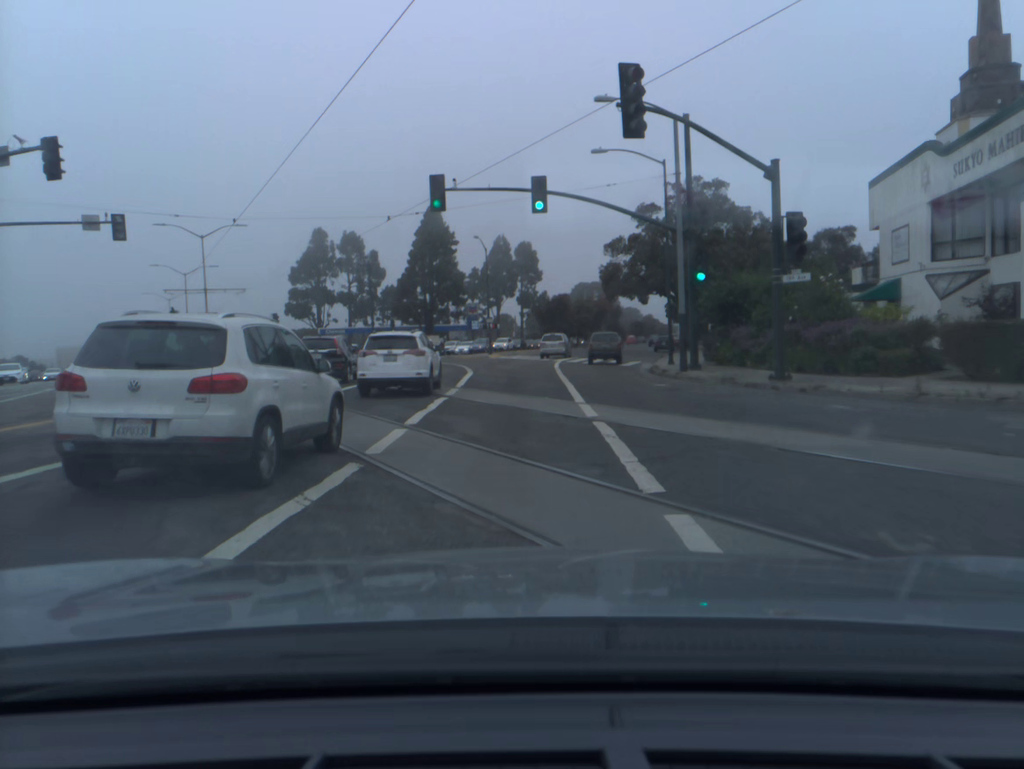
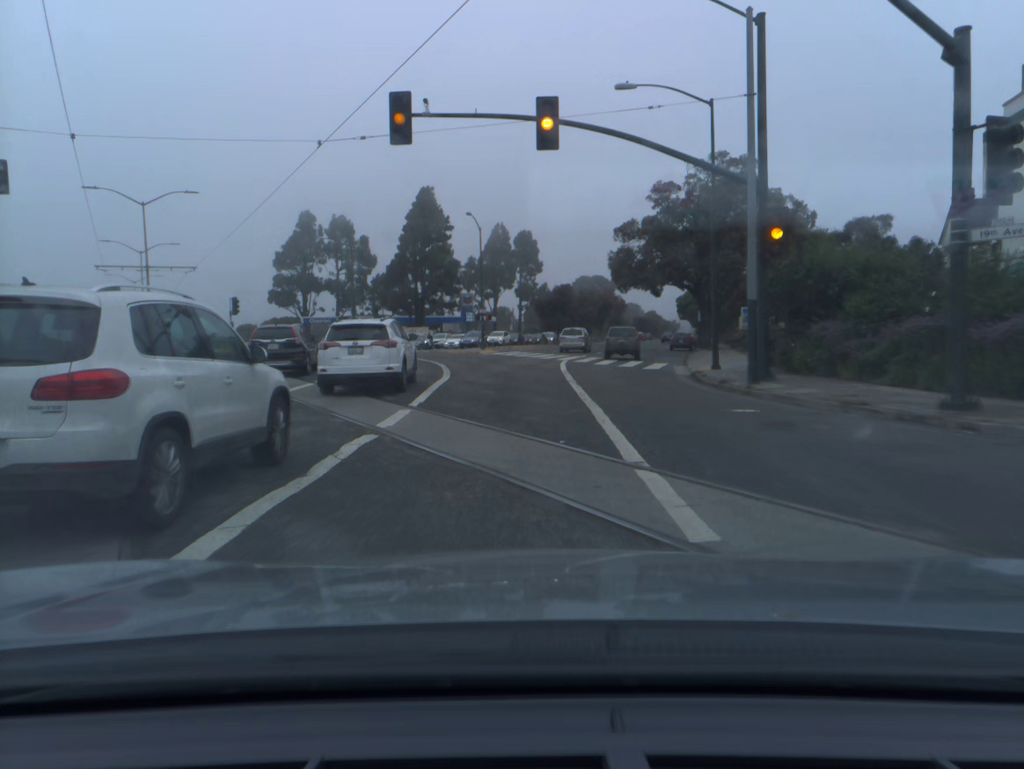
(0.0, +8.7) m; 0°
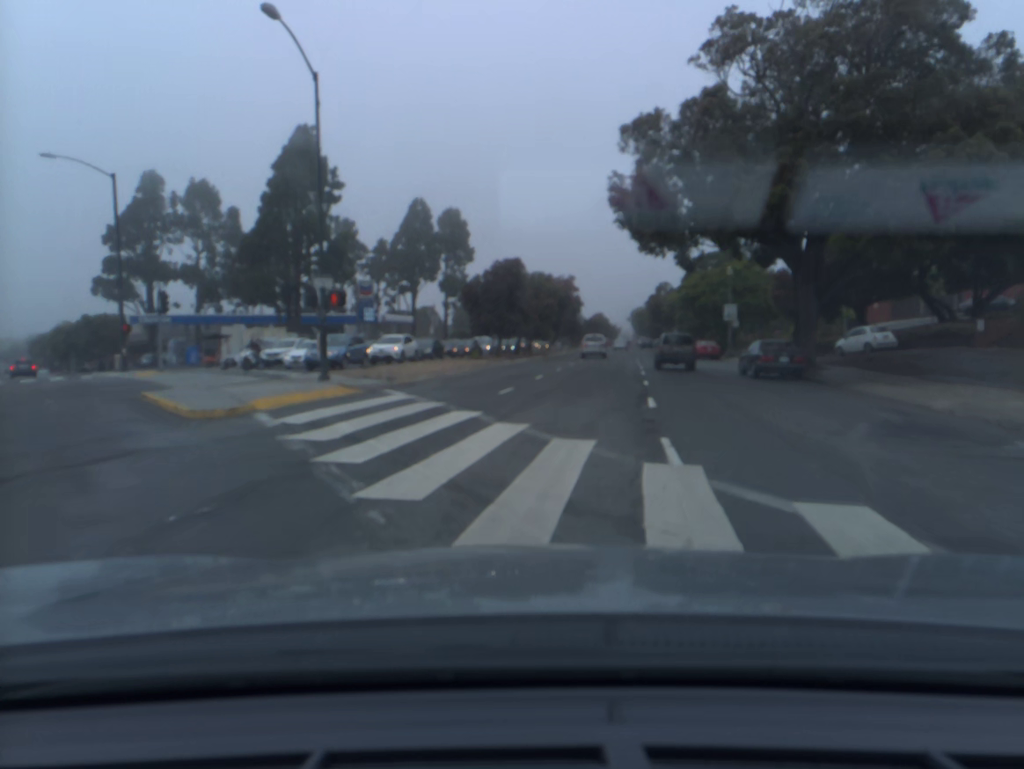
(+0.9, +36.4) m; +5°
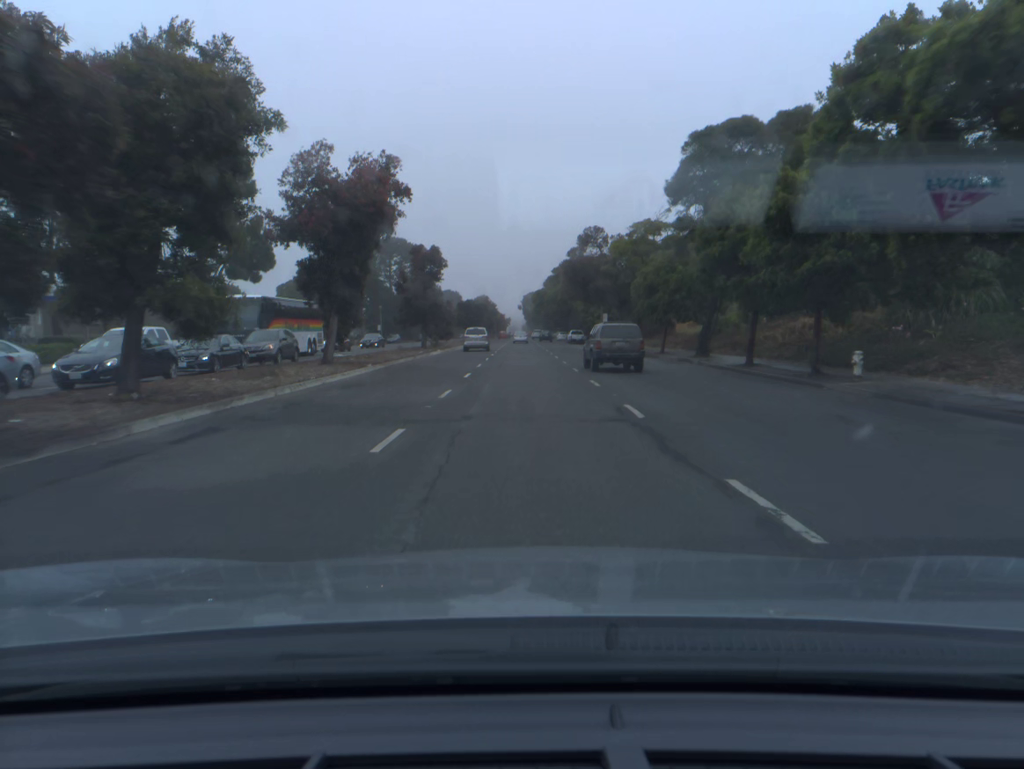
(+5.6, +54.0) m; +8°
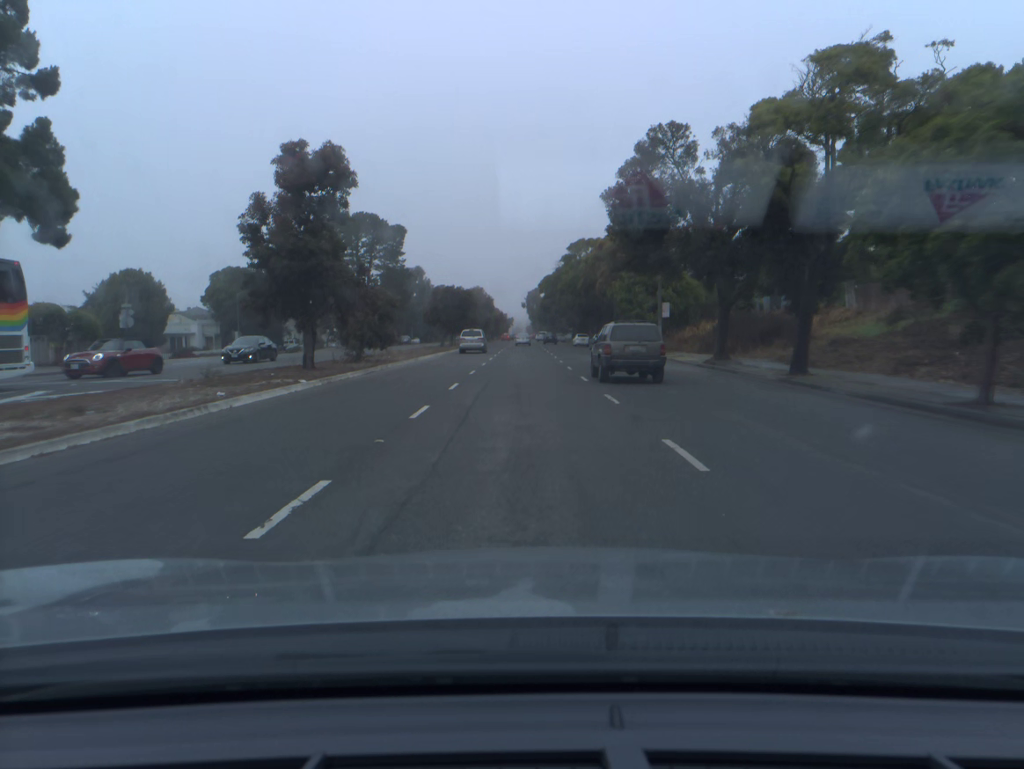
(-0.1, +33.5) m; 0°
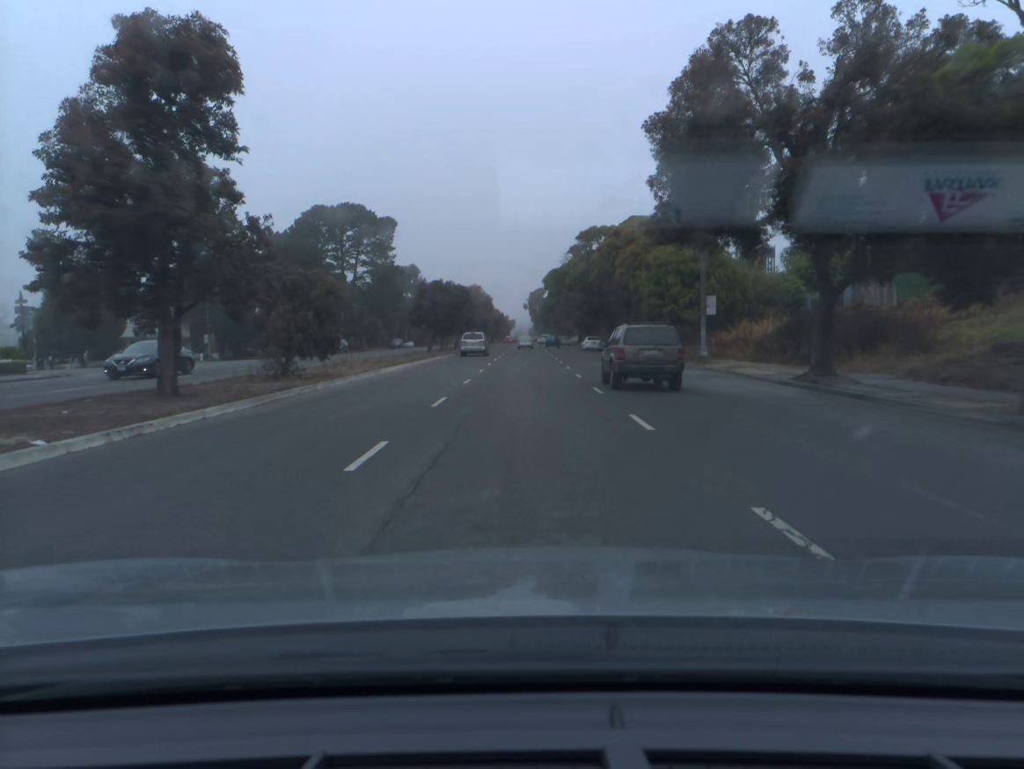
(0.0, +11.3) m; 0°
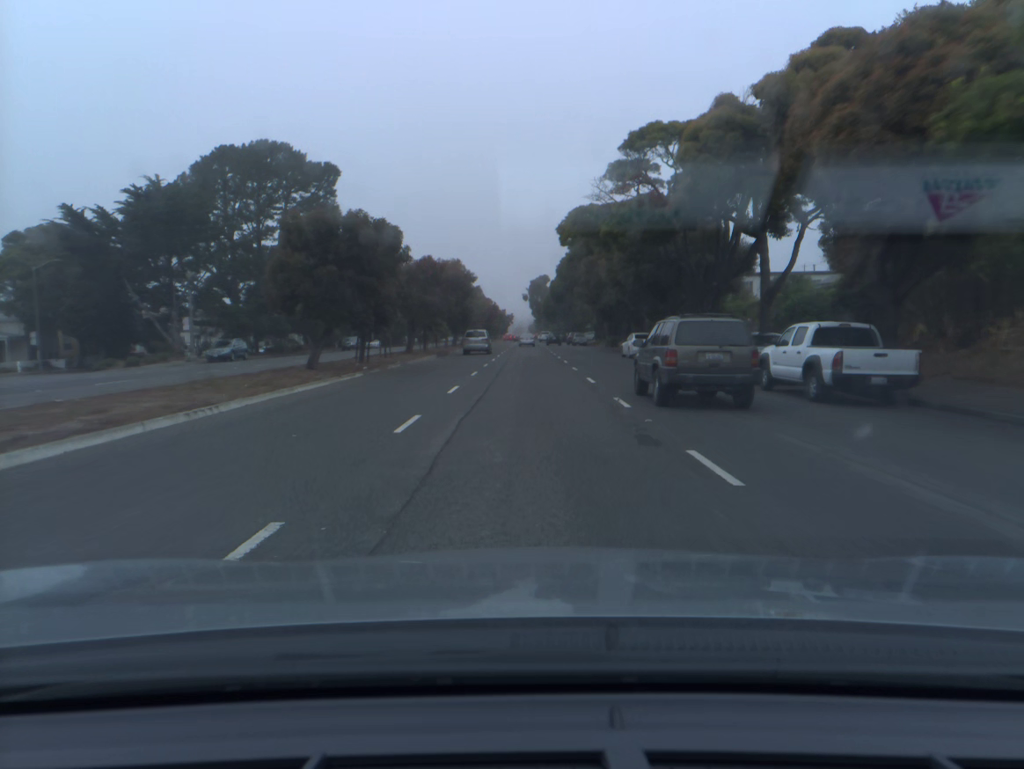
(0.0, +34.1) m; 0°
